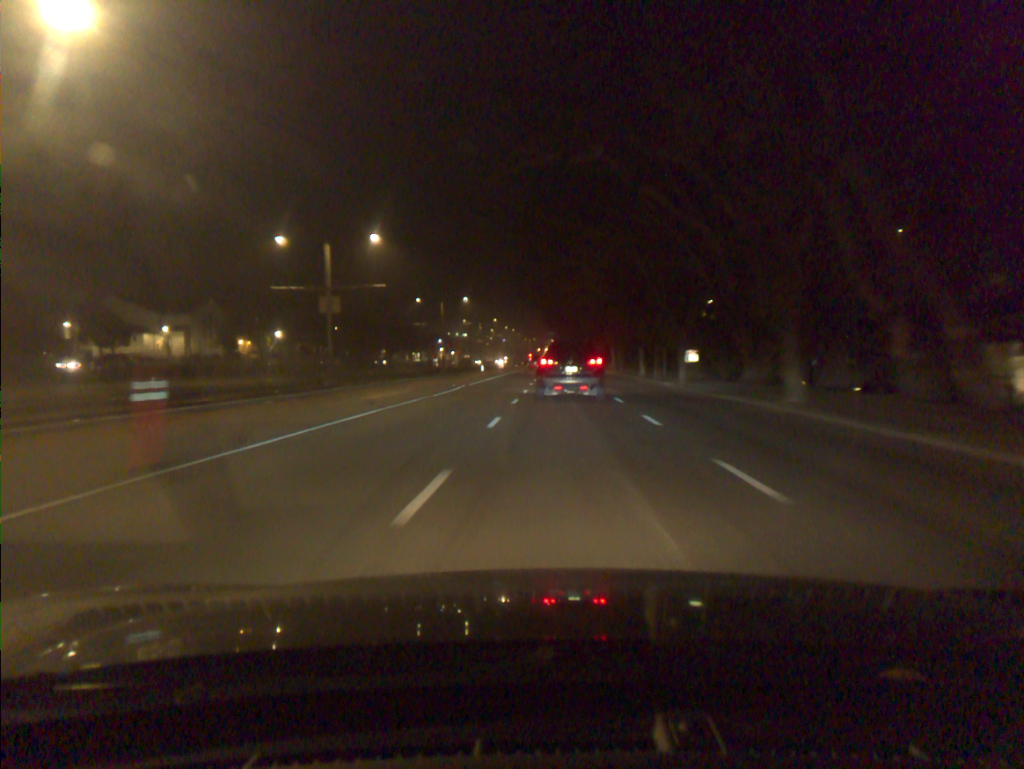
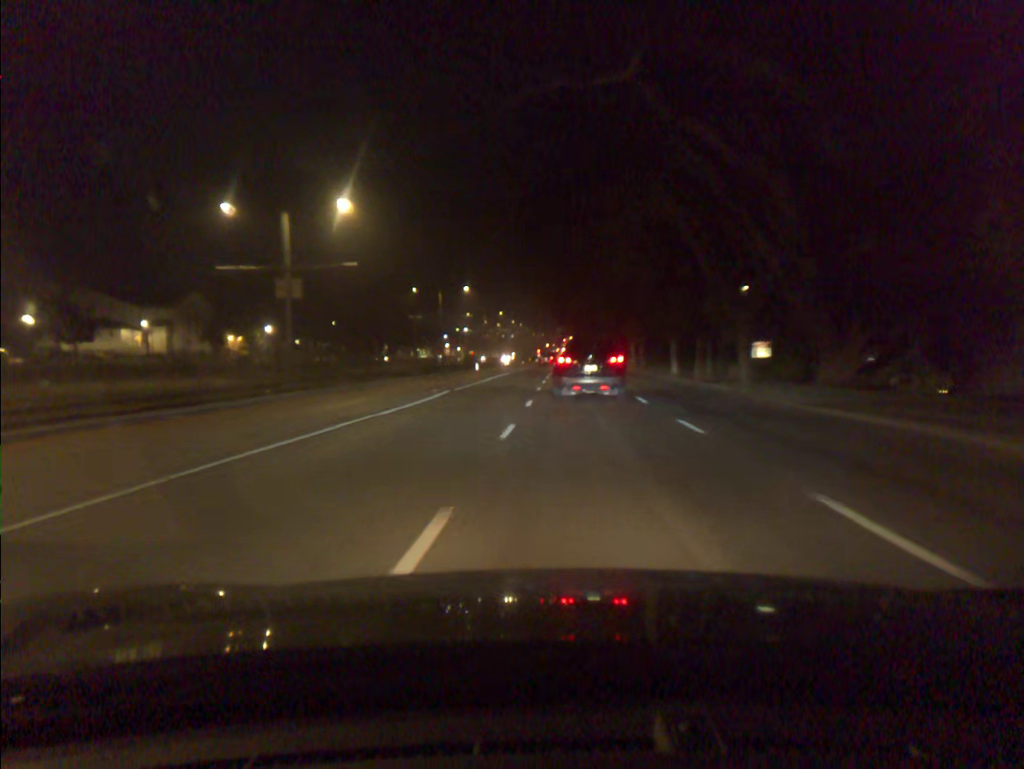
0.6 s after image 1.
(0.0, +10.0) m; 0°
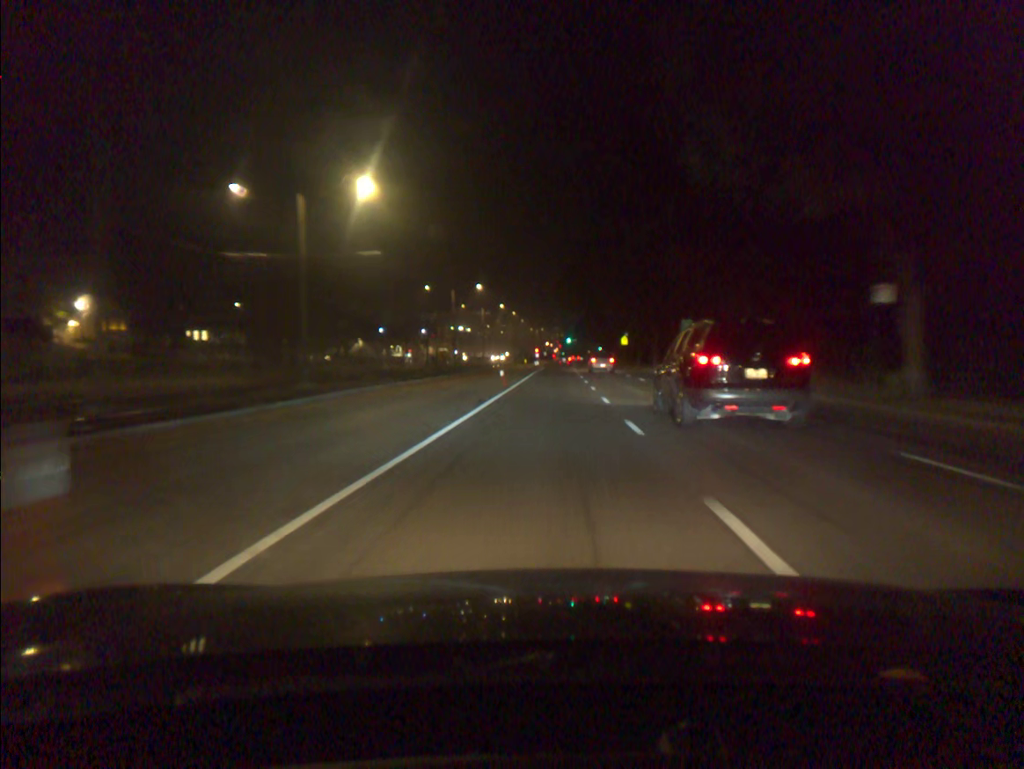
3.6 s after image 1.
(-0.2, +53.9) m; +1°
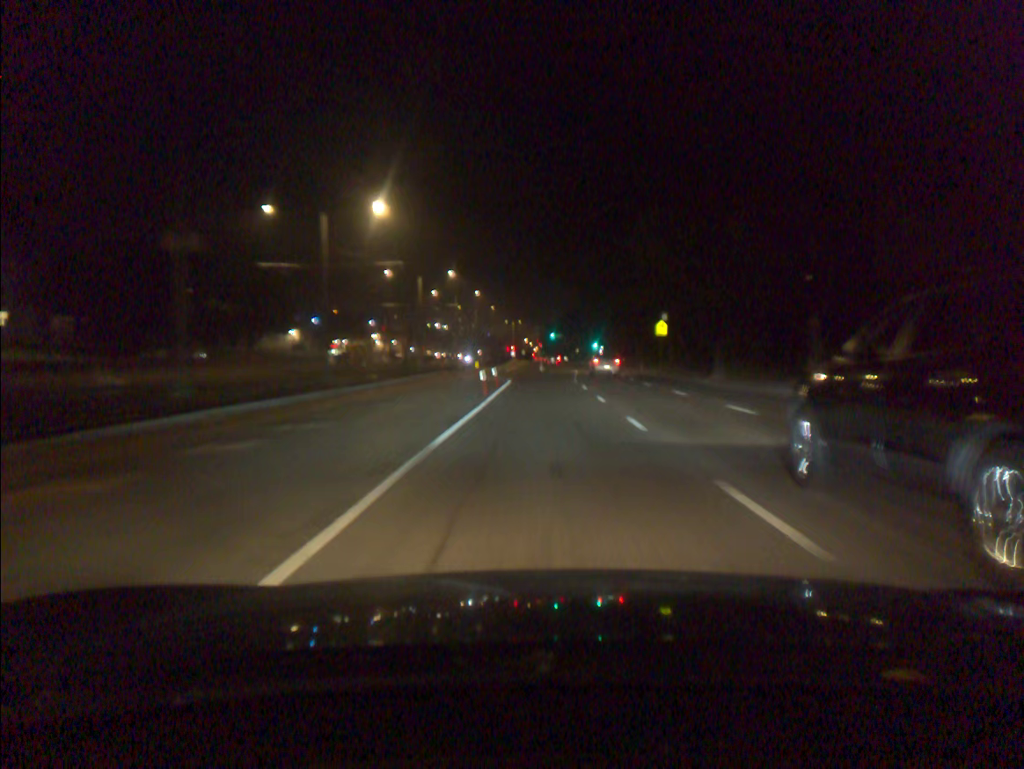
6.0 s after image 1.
(+0.7, +46.6) m; +2°
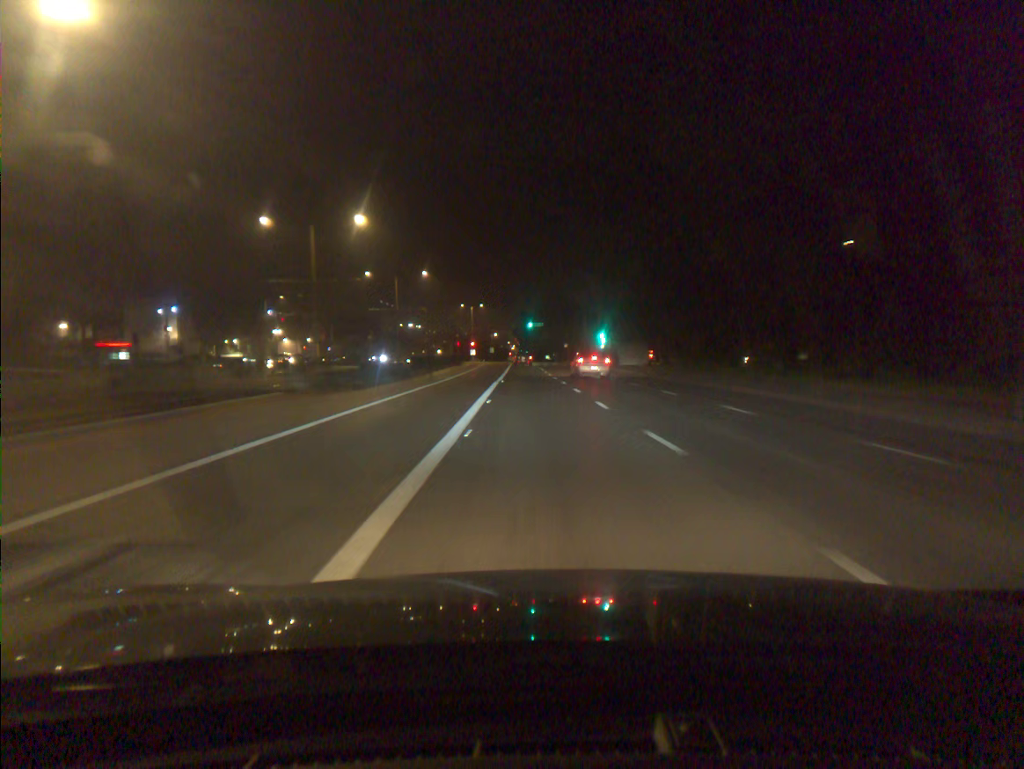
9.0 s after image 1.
(+1.1, +59.0) m; +2°
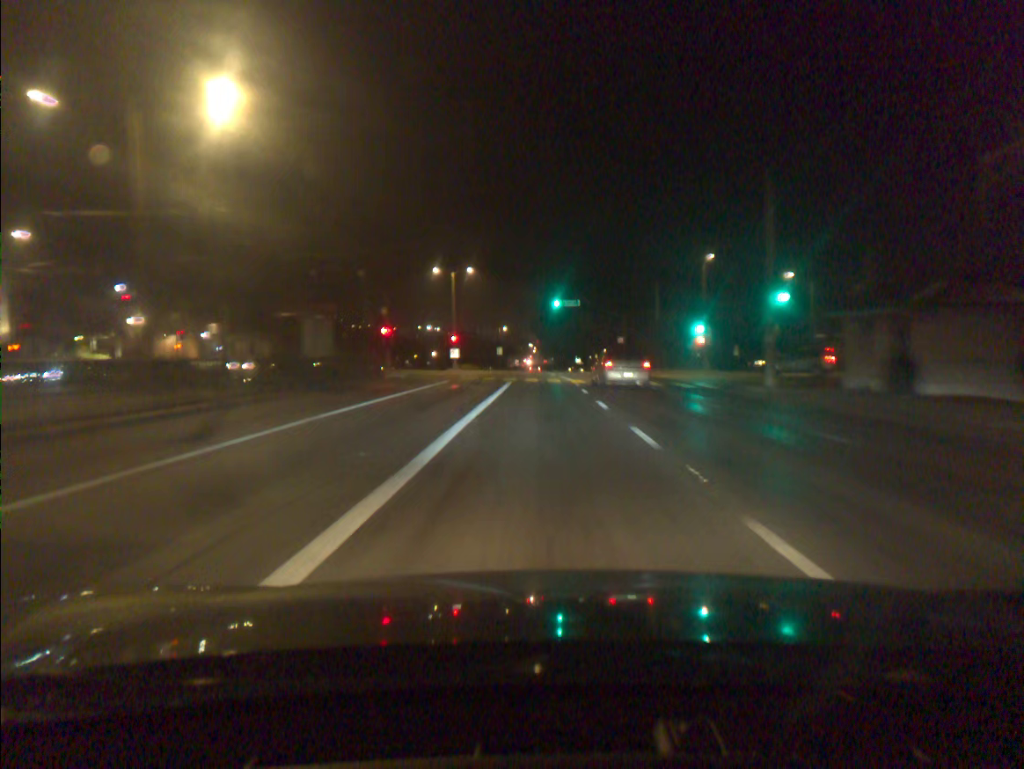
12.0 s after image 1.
(-1.2, +57.6) m; -2°
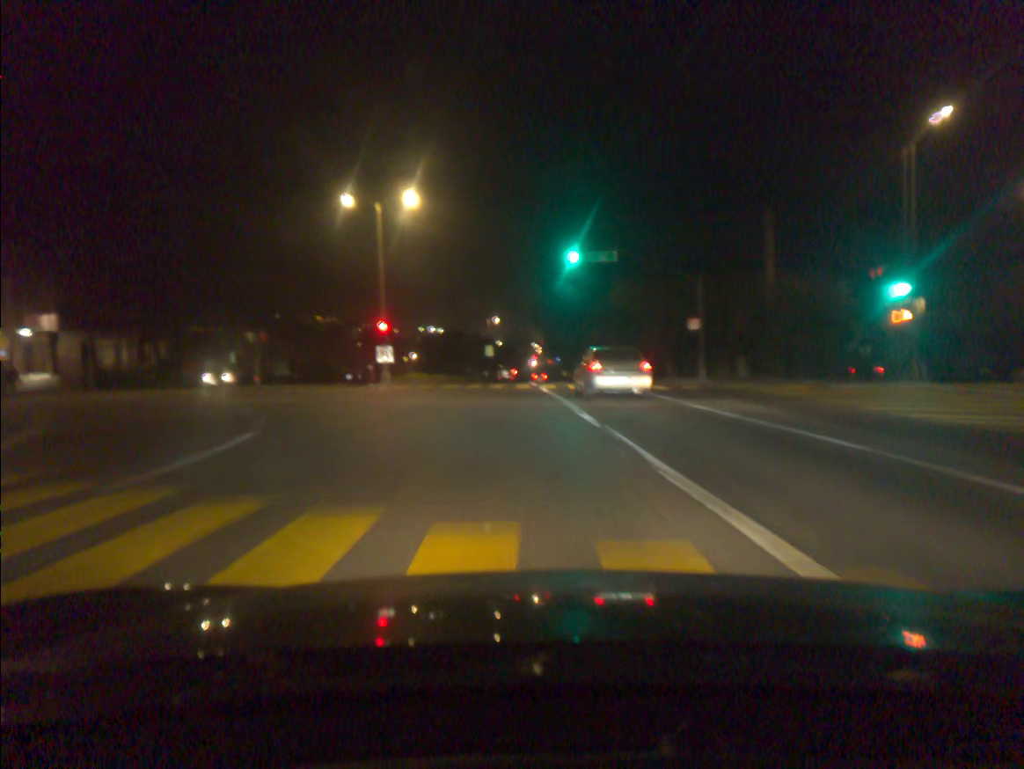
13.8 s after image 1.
(0.0, +34.3) m; 0°
